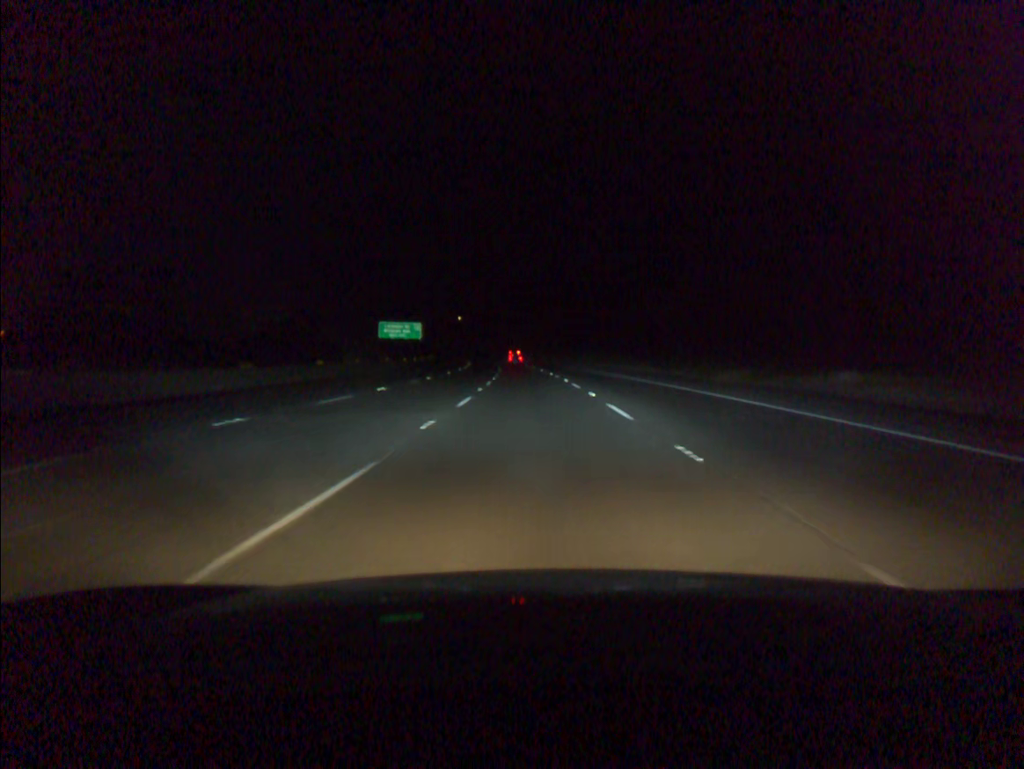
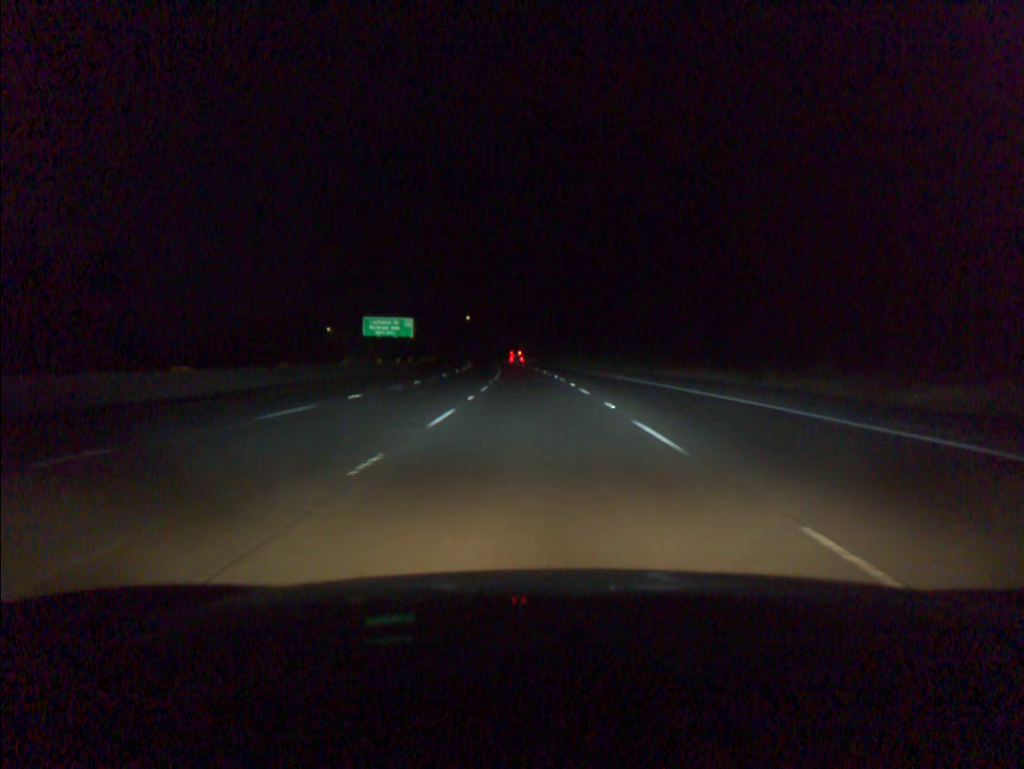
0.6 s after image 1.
(-0.1, +19.6) m; -1°
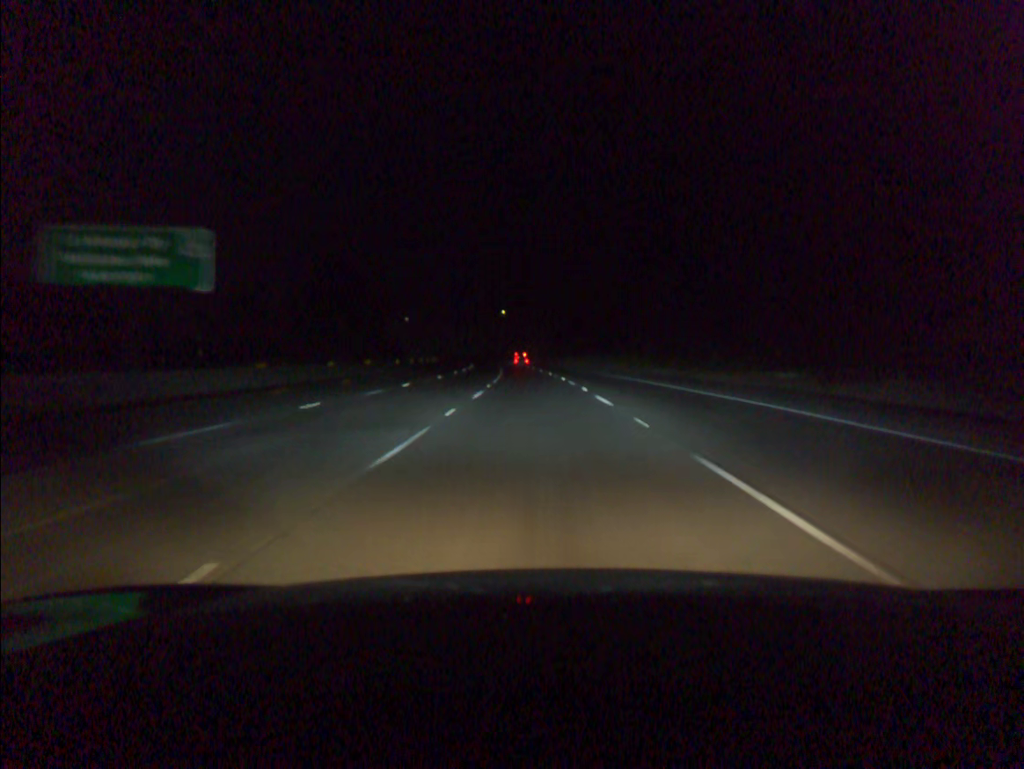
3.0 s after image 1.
(-2.3, +78.2) m; -3°
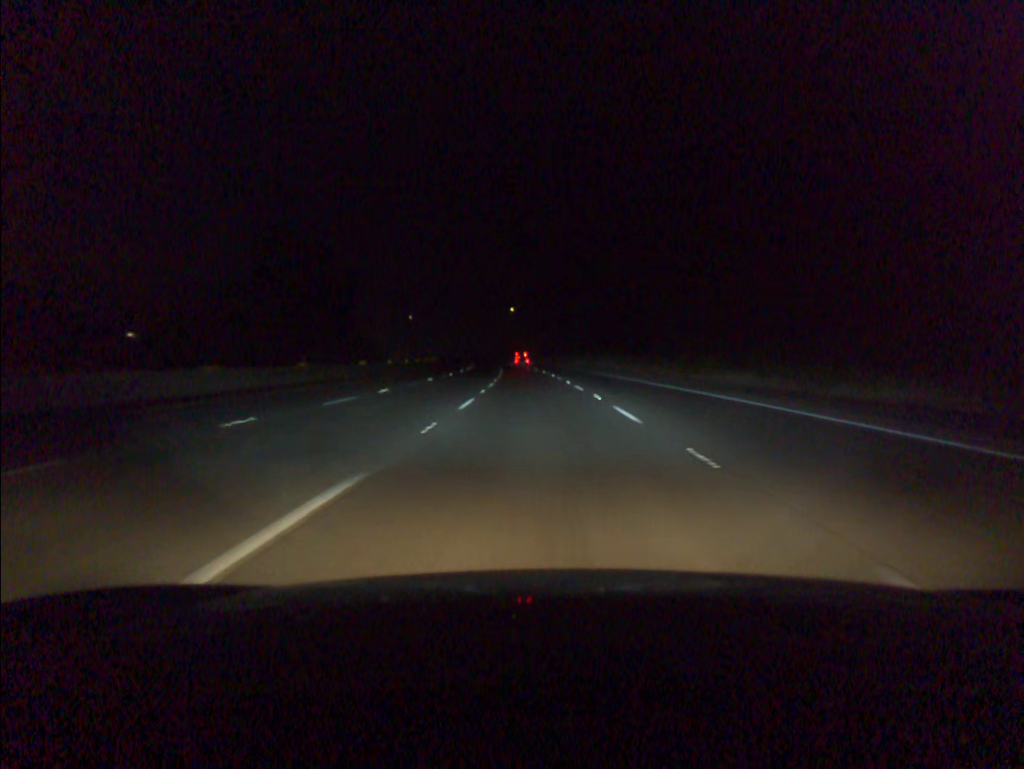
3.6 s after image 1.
(-0.1, +19.5) m; -1°
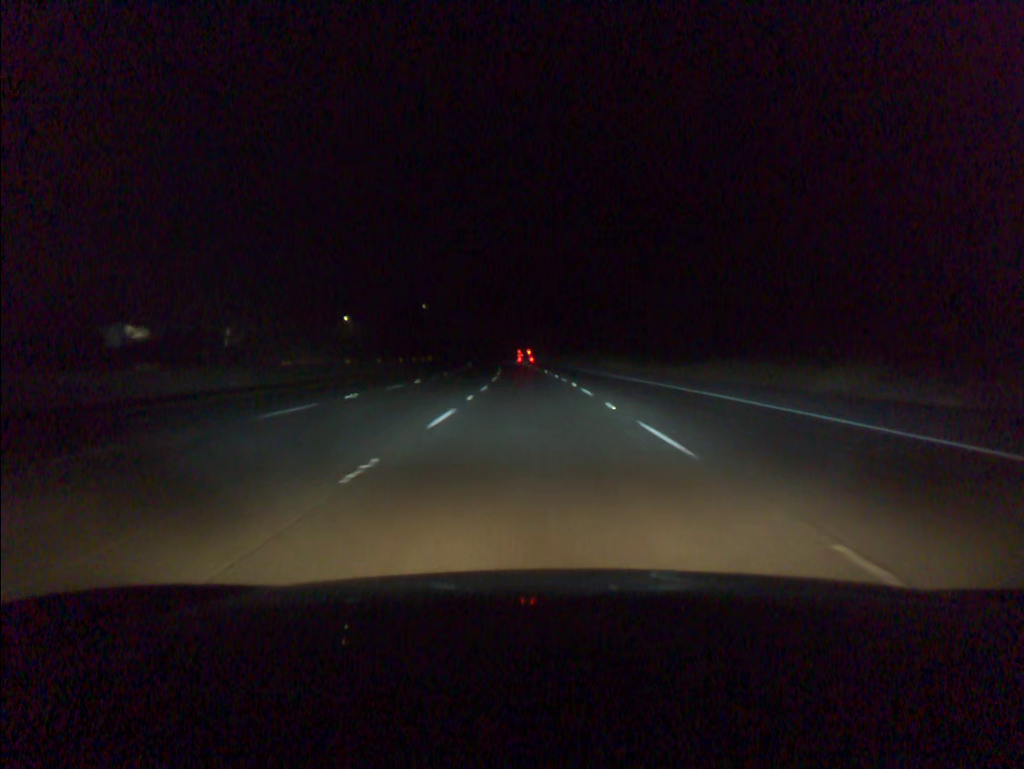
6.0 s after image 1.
(-2.1, +78.1) m; -3°
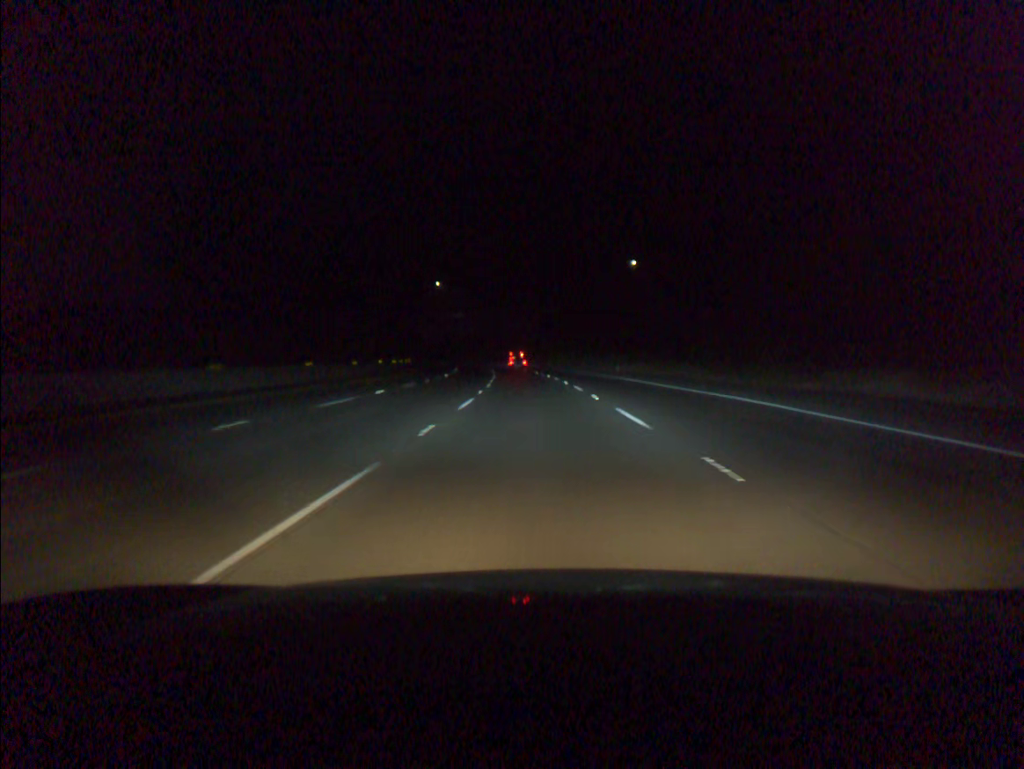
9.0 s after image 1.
(-3.6, +97.7) m; -4°
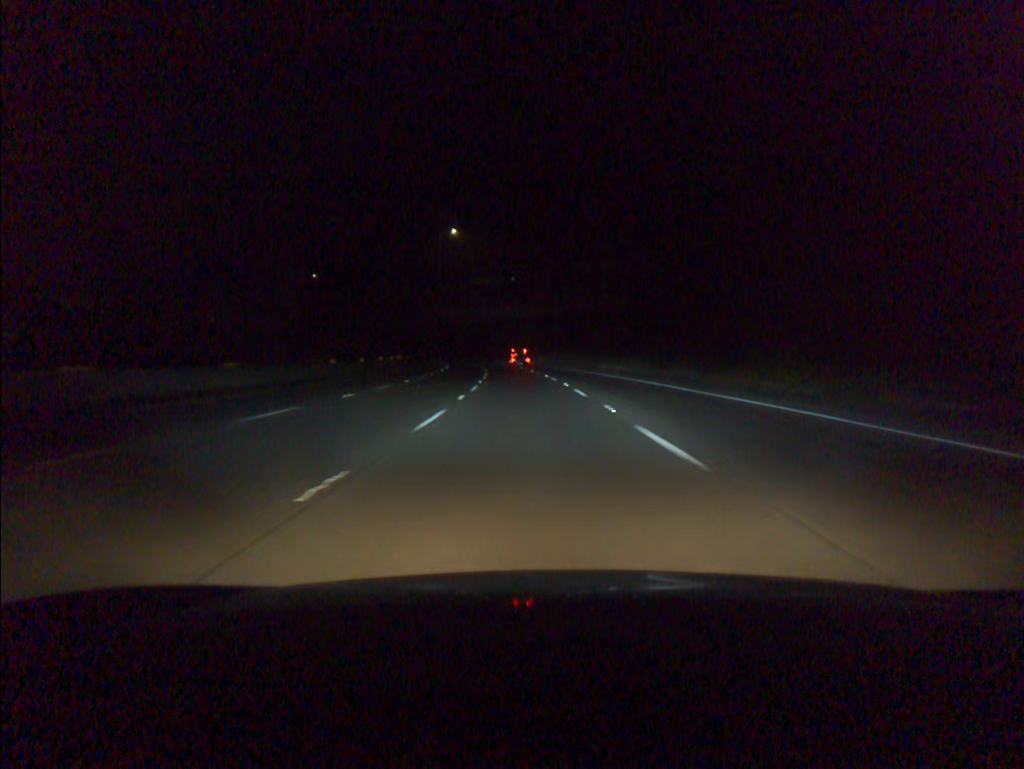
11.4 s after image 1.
(-3.0, +78.3) m; -5°
